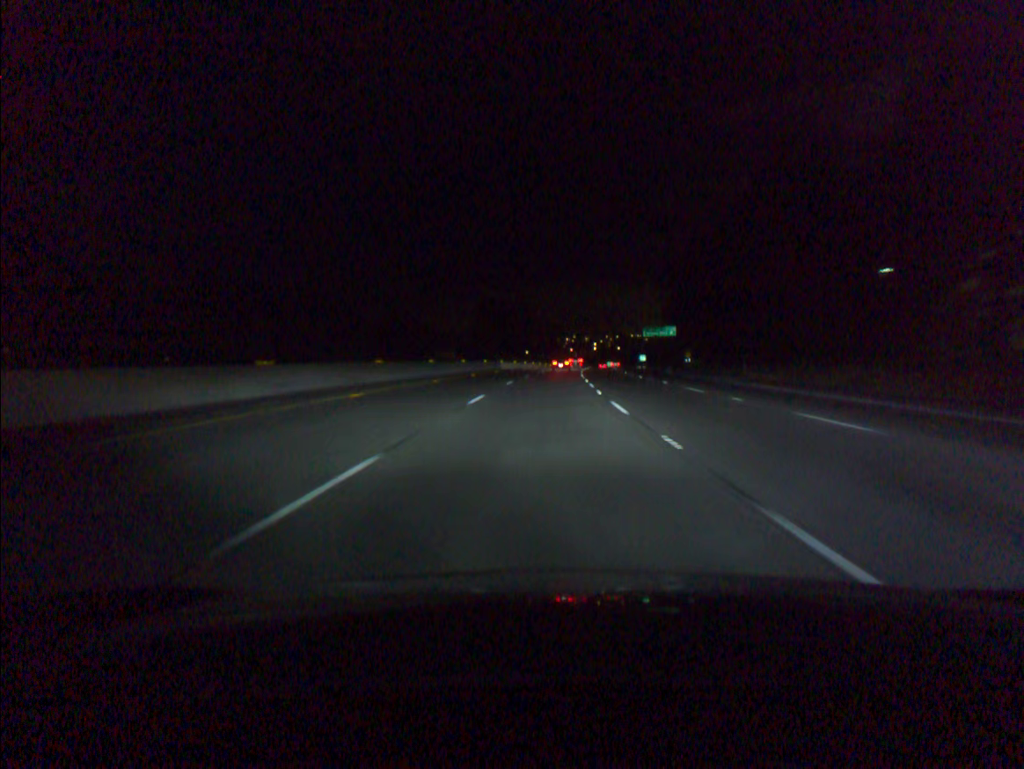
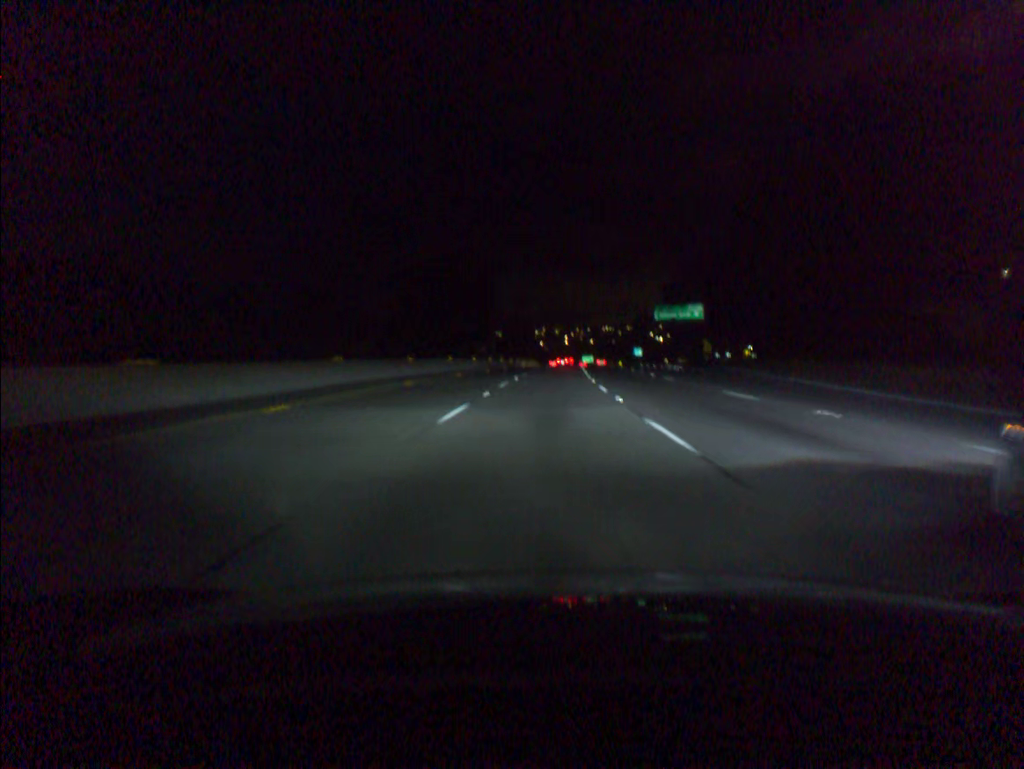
(+1.0, +50.8) m; +2°
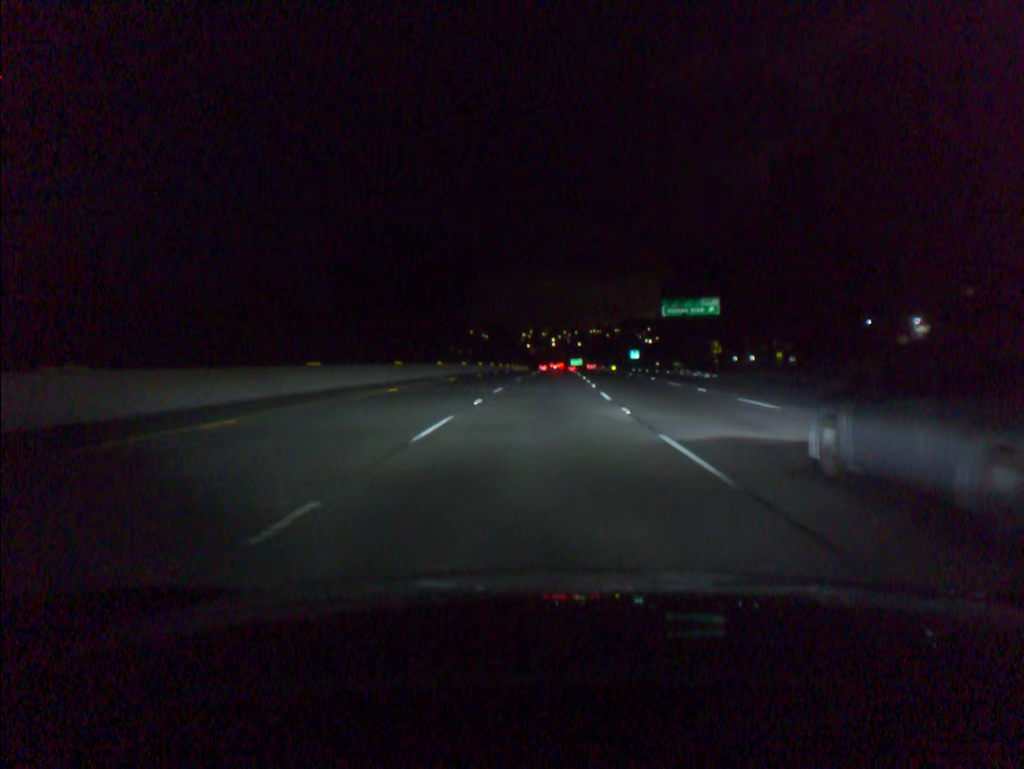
(+0.1, +17.0) m; +1°
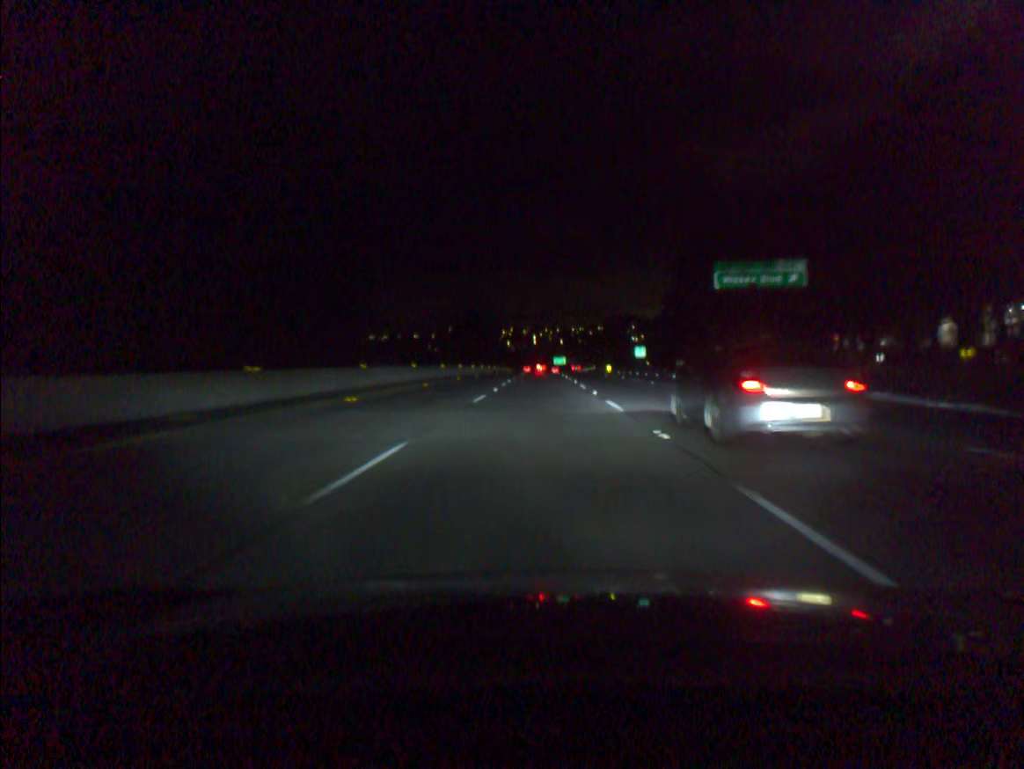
(+0.5, +34.0) m; +1°
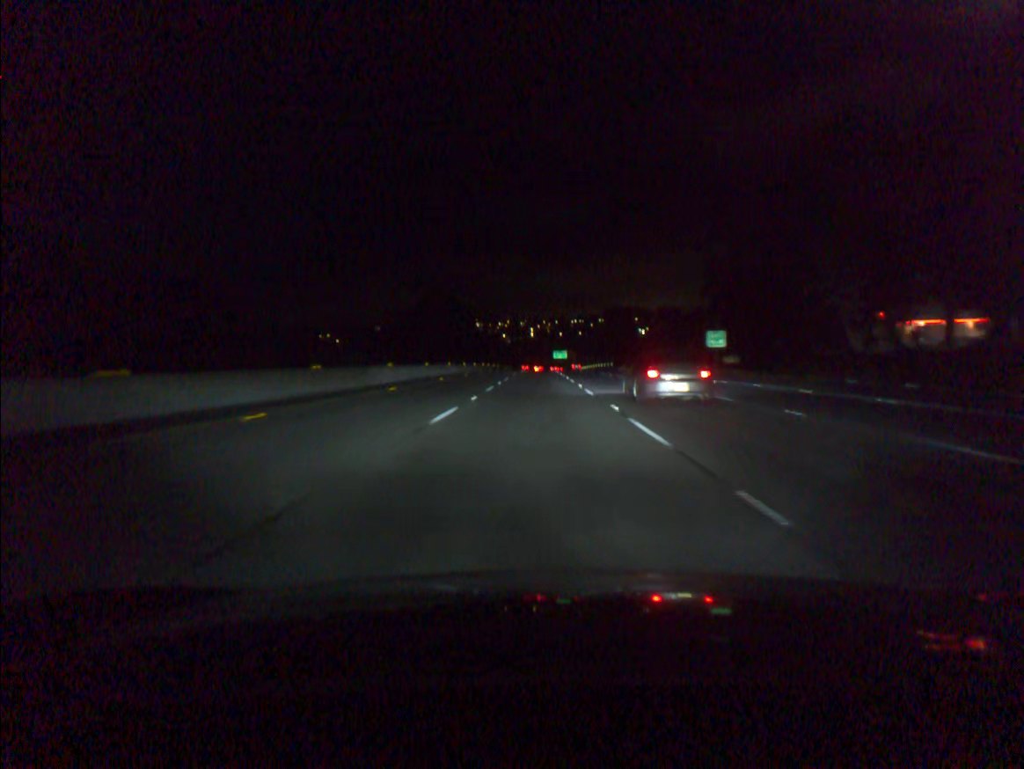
(+0.2, +51.1) m; 0°
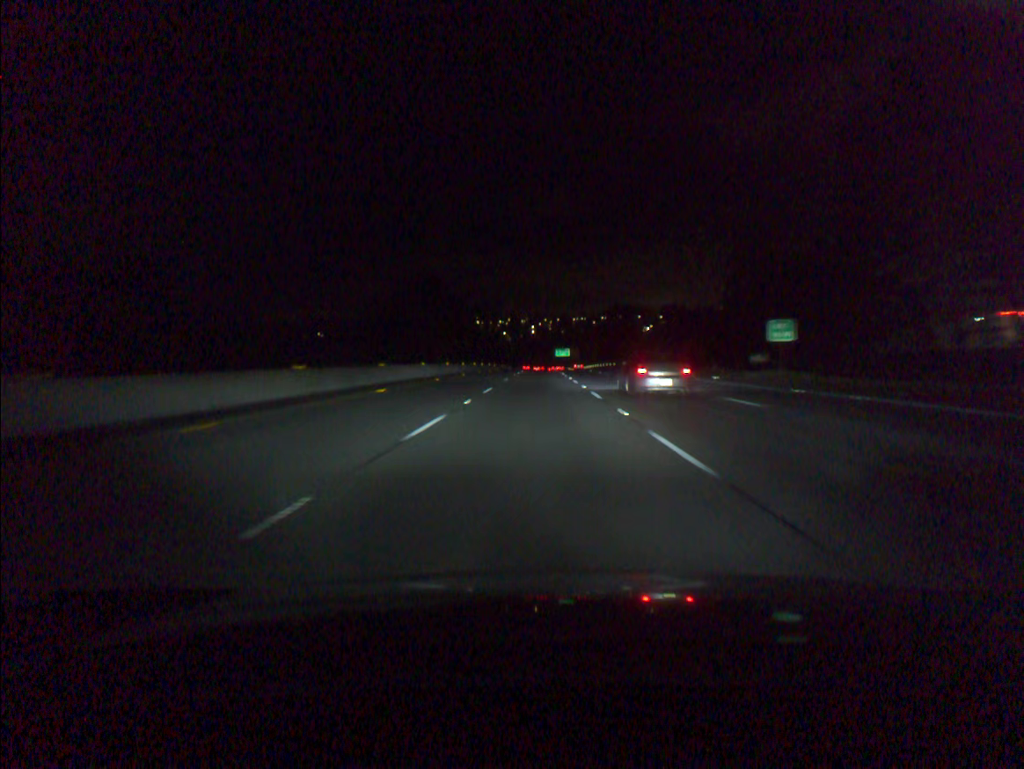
(0.0, +17.0) m; 0°
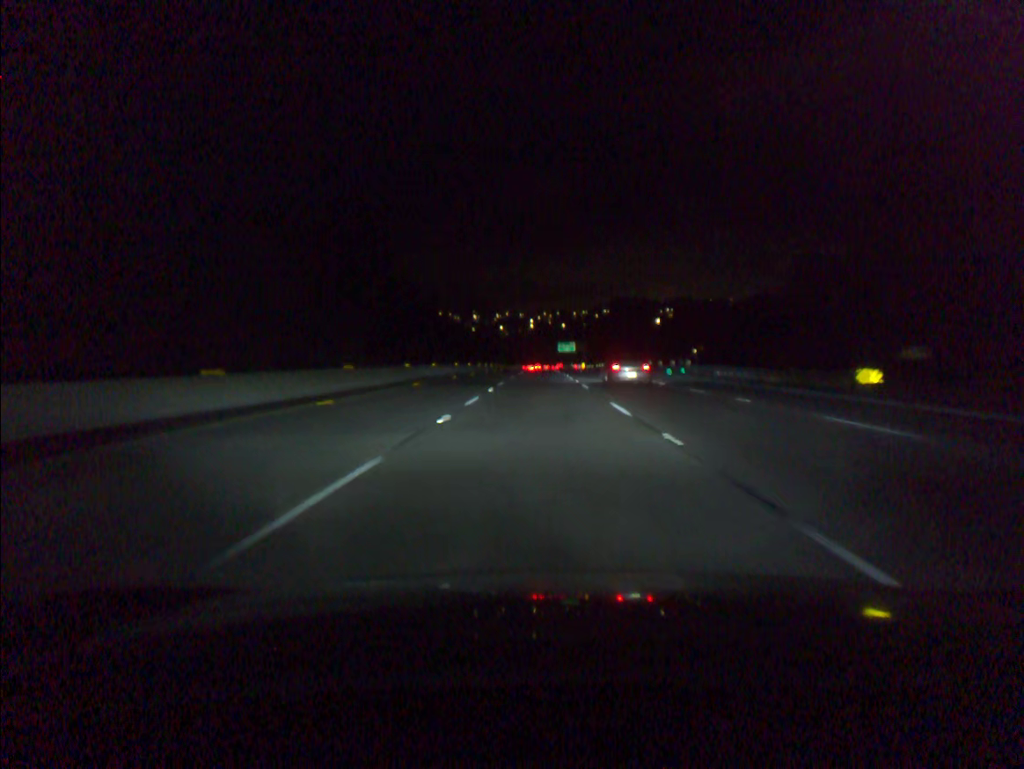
(0.0, +51.2) m; 0°
